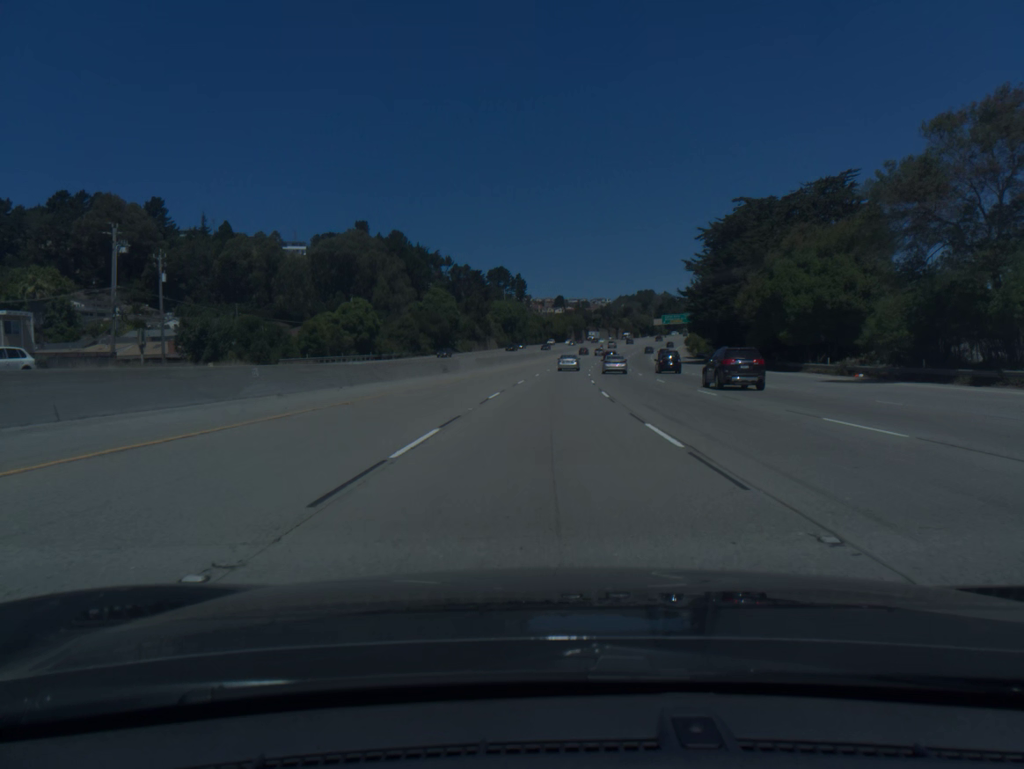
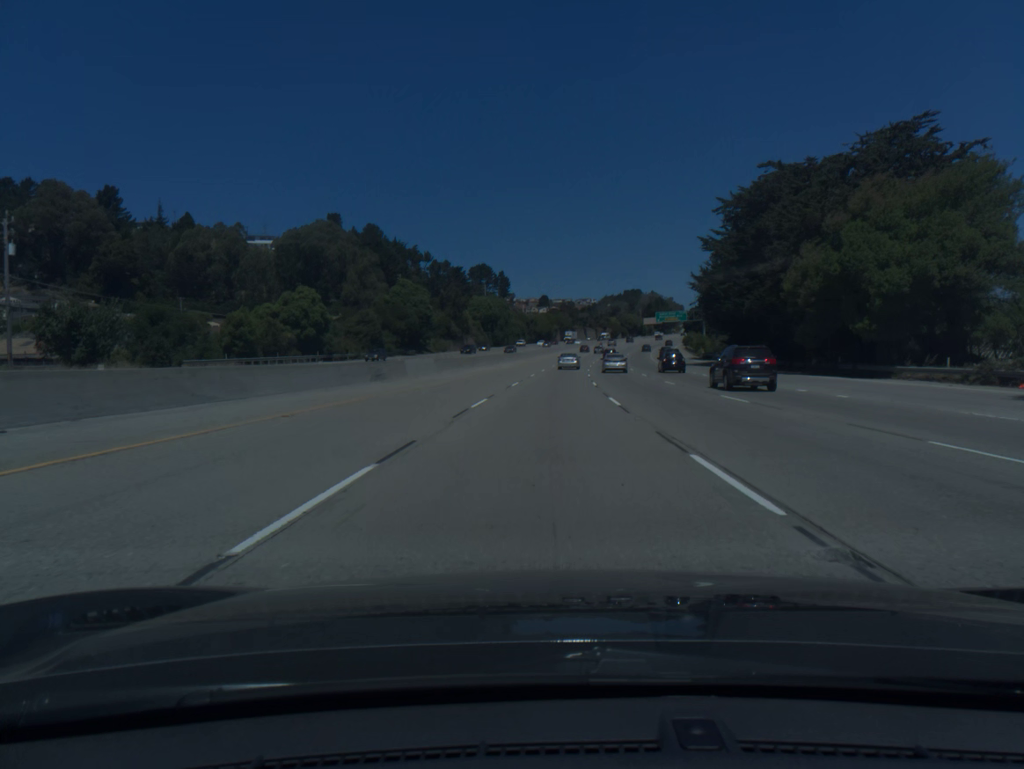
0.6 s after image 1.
(+0.2, +19.3) m; +1°
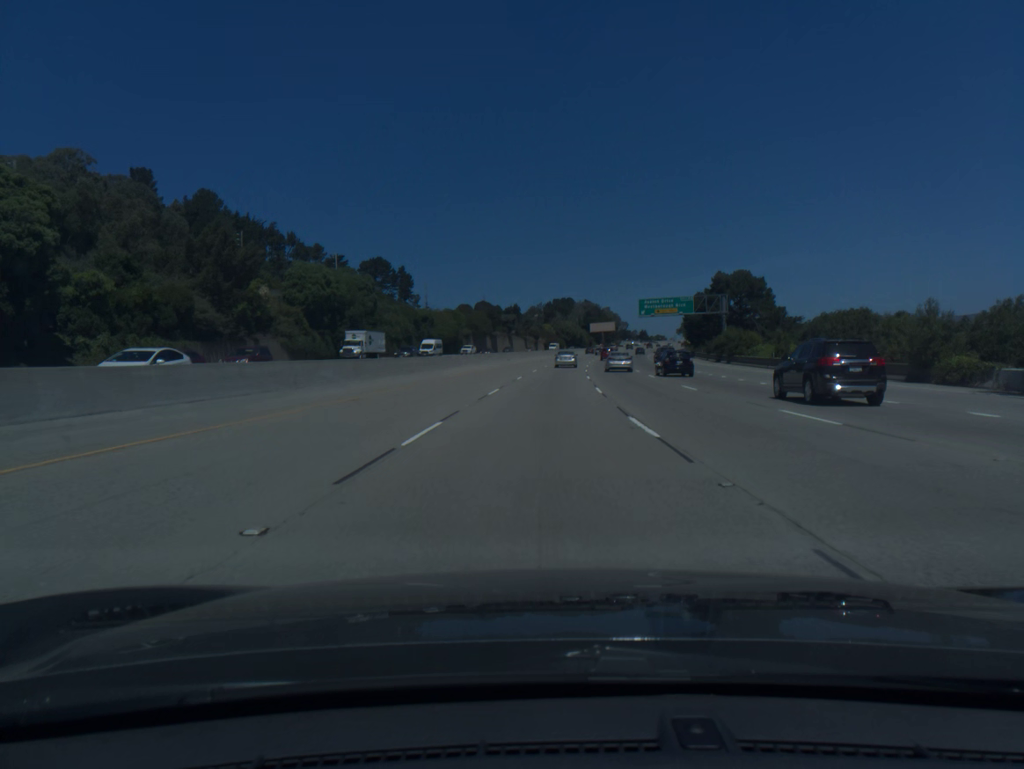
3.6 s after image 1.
(+4.6, +95.8) m; +6°
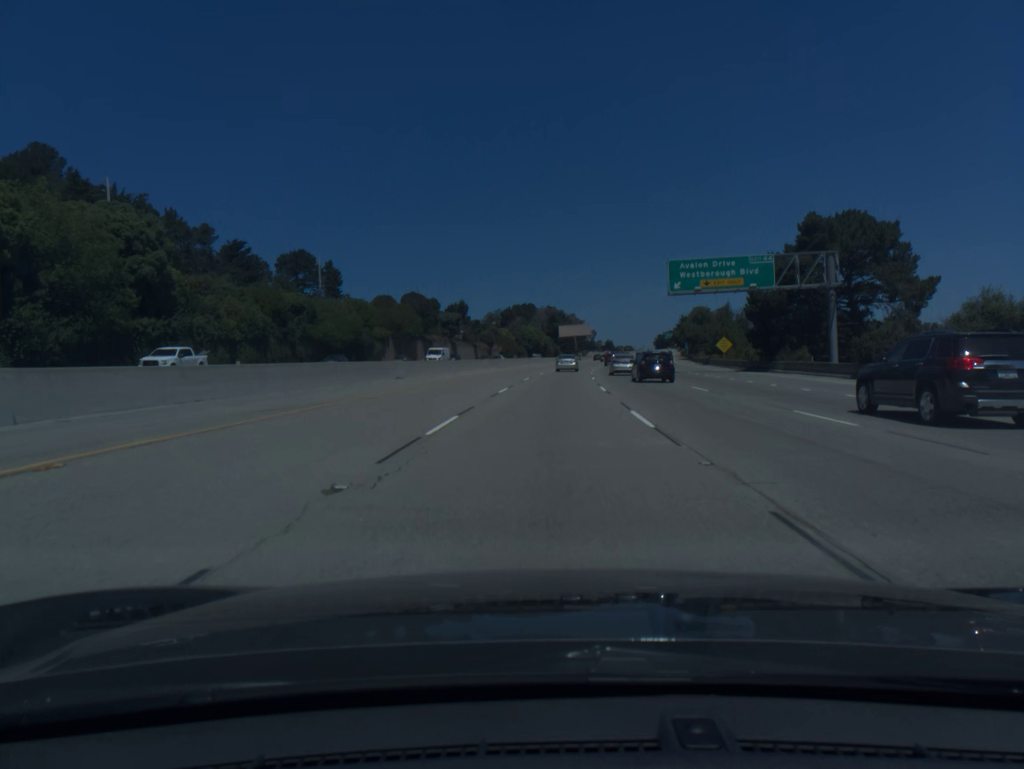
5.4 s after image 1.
(+1.5, +57.0) m; +3°
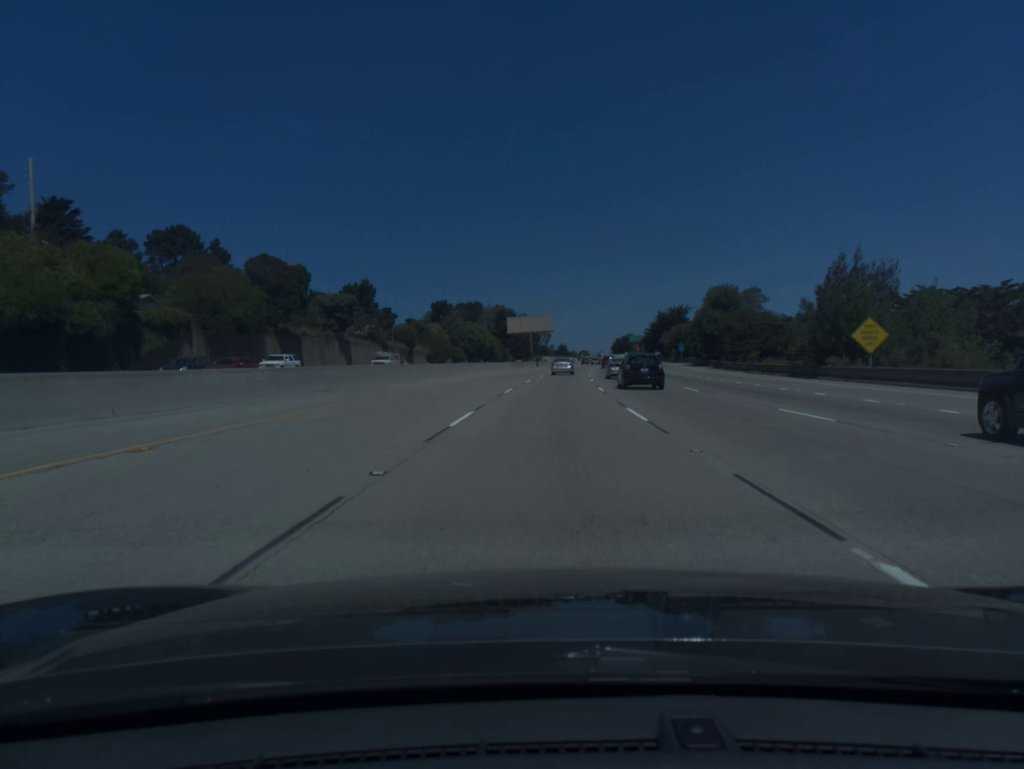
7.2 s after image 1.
(+1.7, +56.4) m; +4°
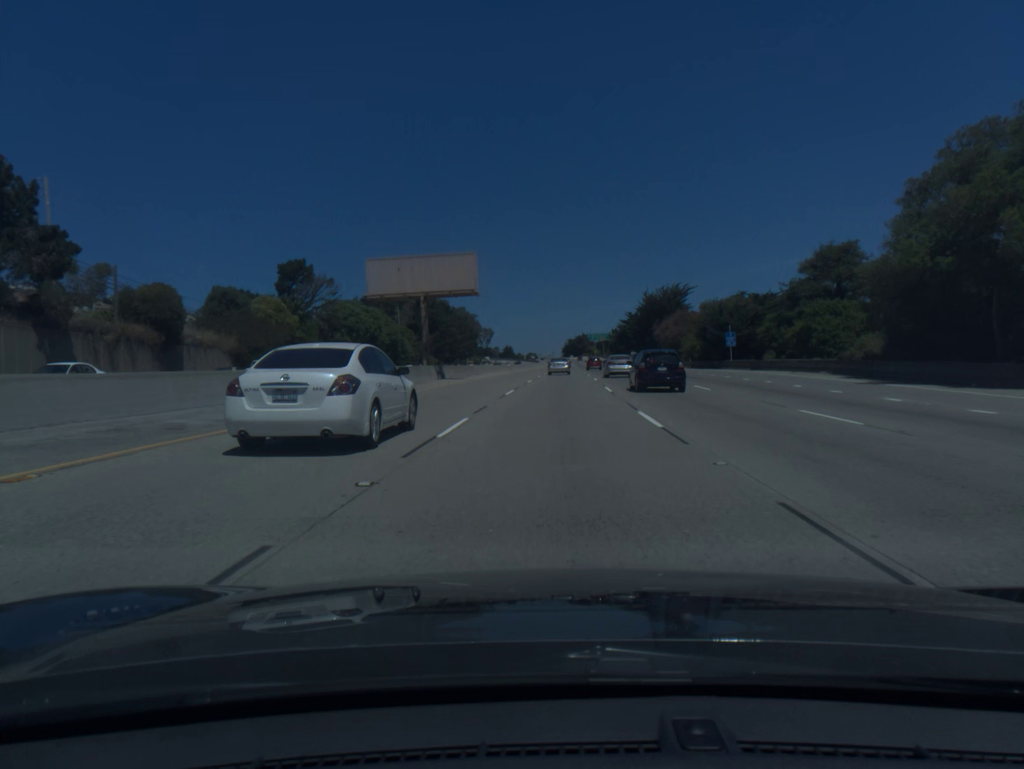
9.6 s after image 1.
(+2.7, +74.8) m; +4°
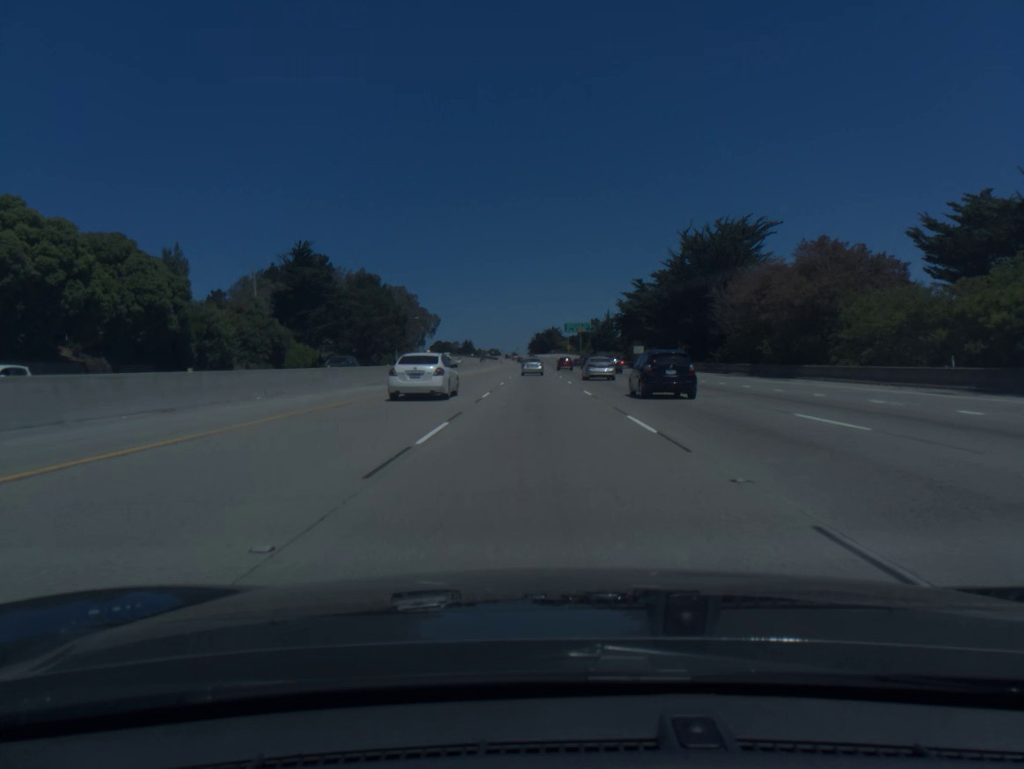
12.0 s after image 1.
(+2.1, +74.1) m; +3°
